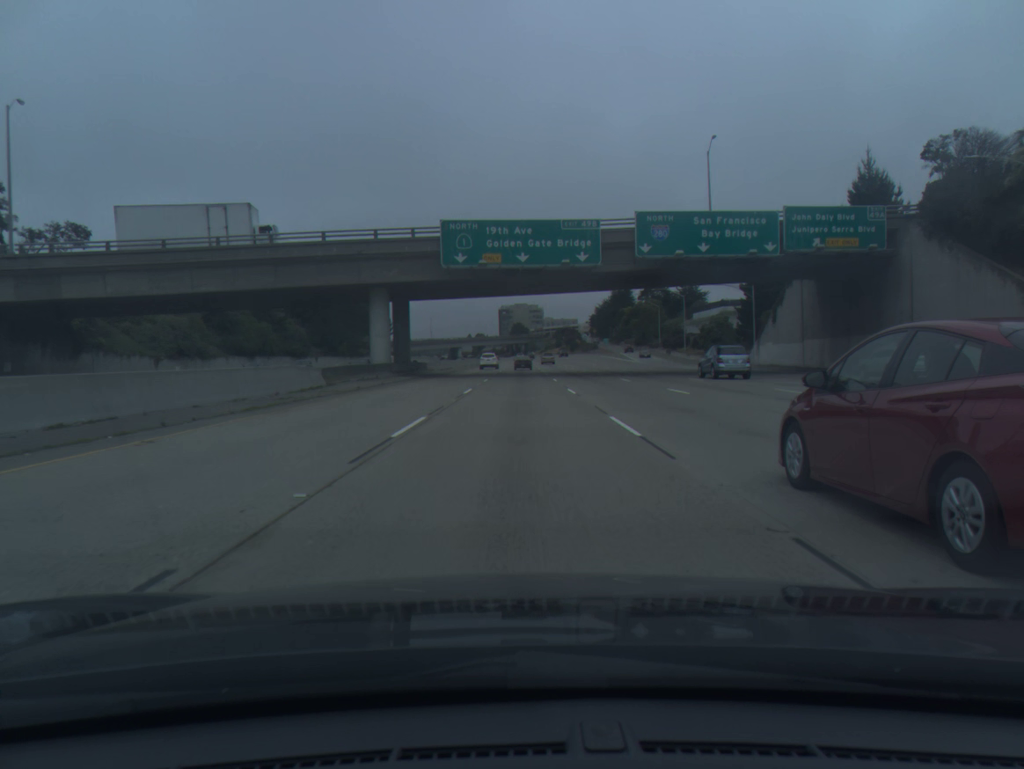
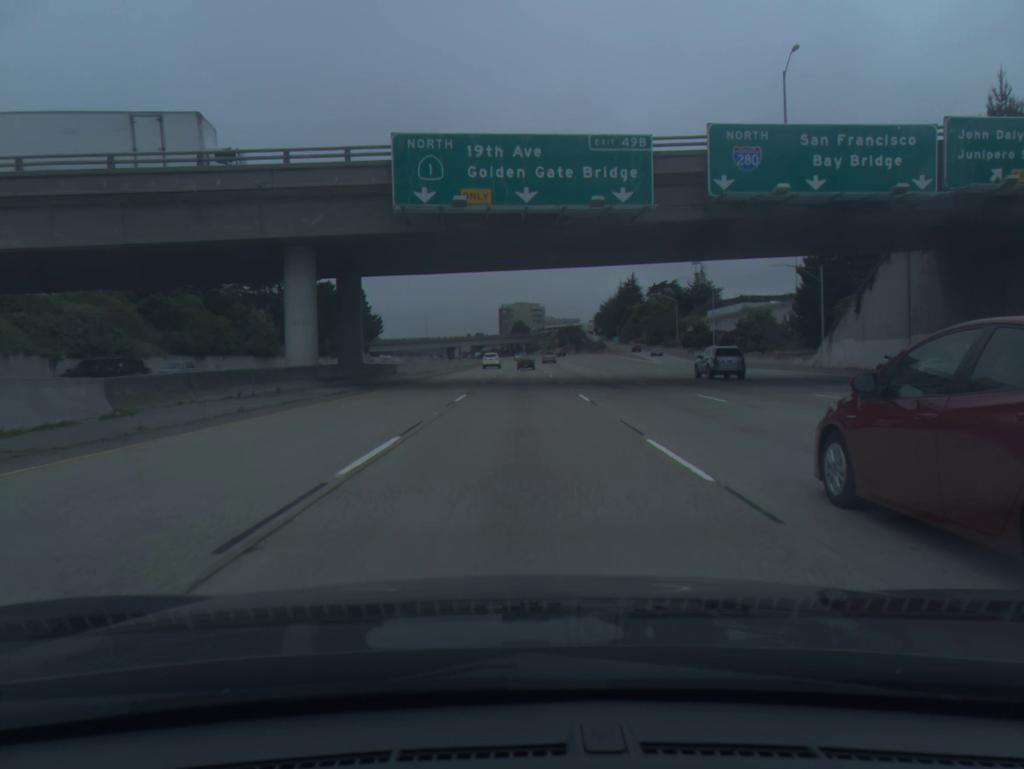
(0.0, +18.5) m; 0°
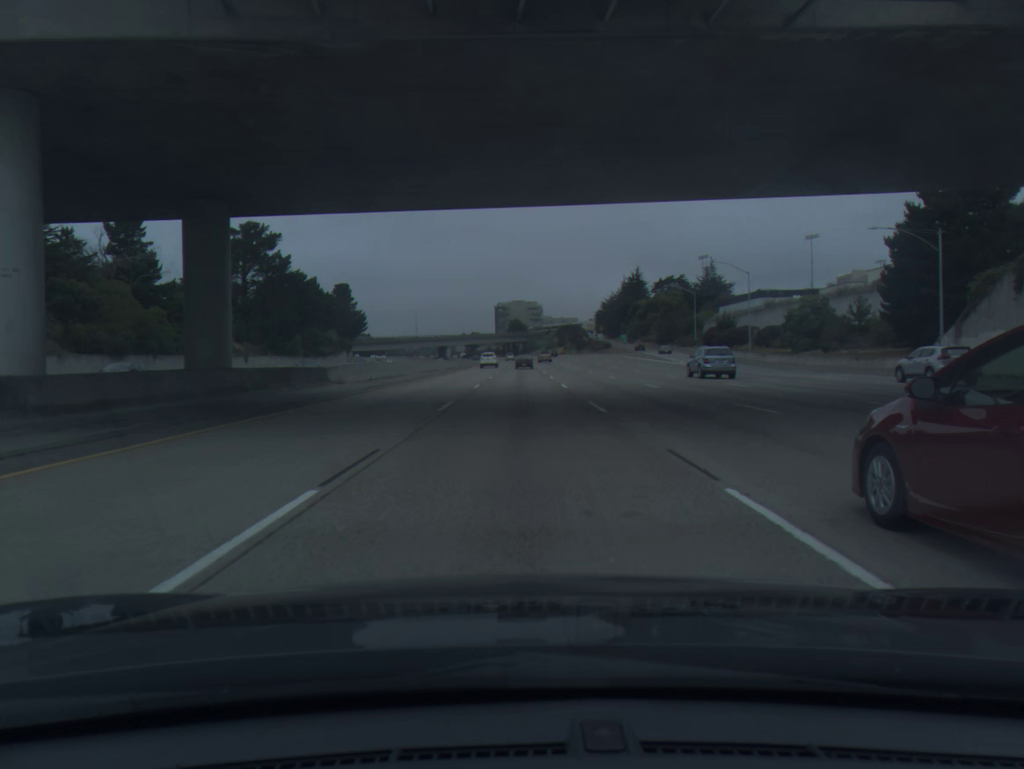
(0.0, +18.5) m; 0°
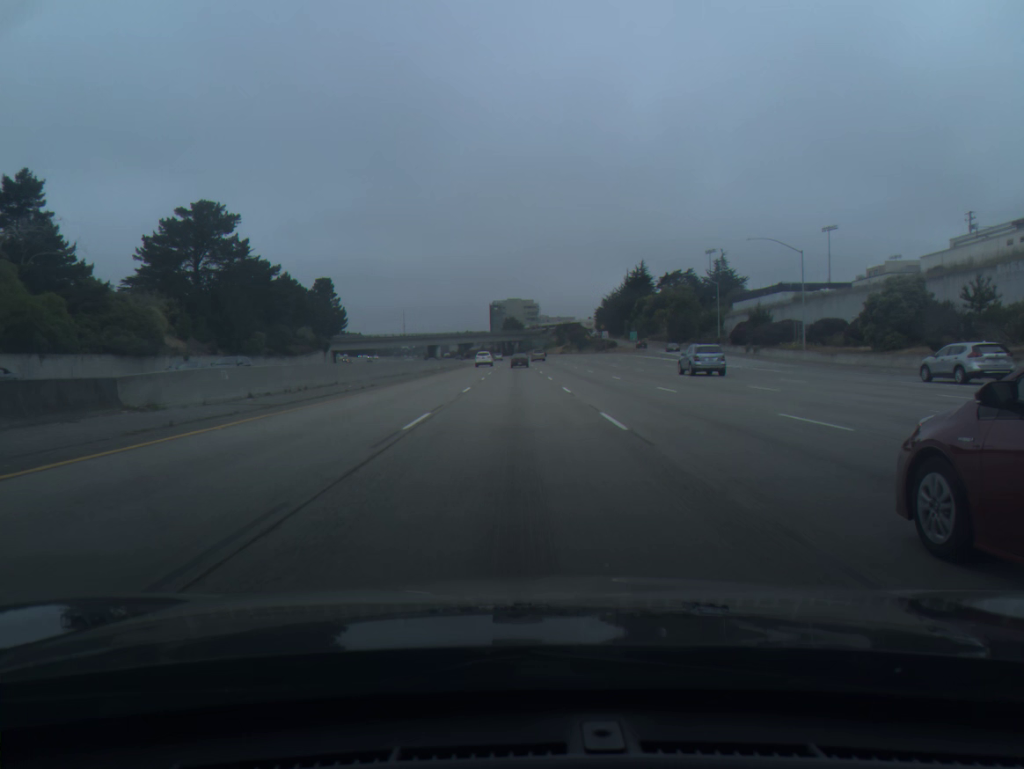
(0.0, +18.6) m; 0°
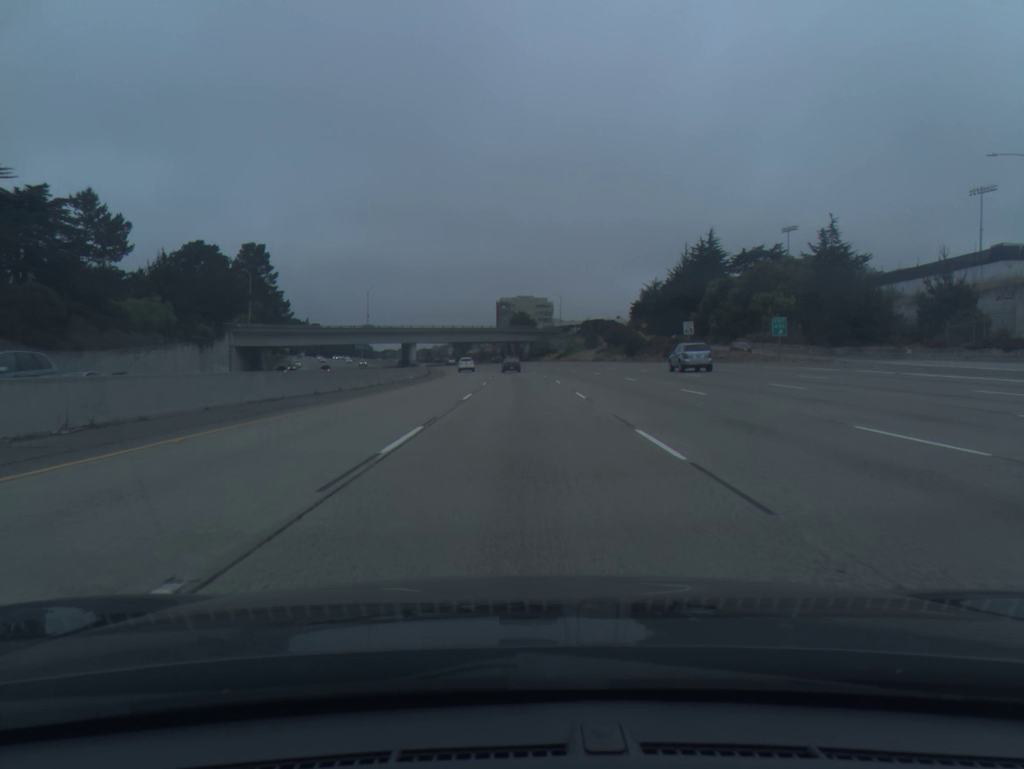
(-0.4, +75.0) m; -1°
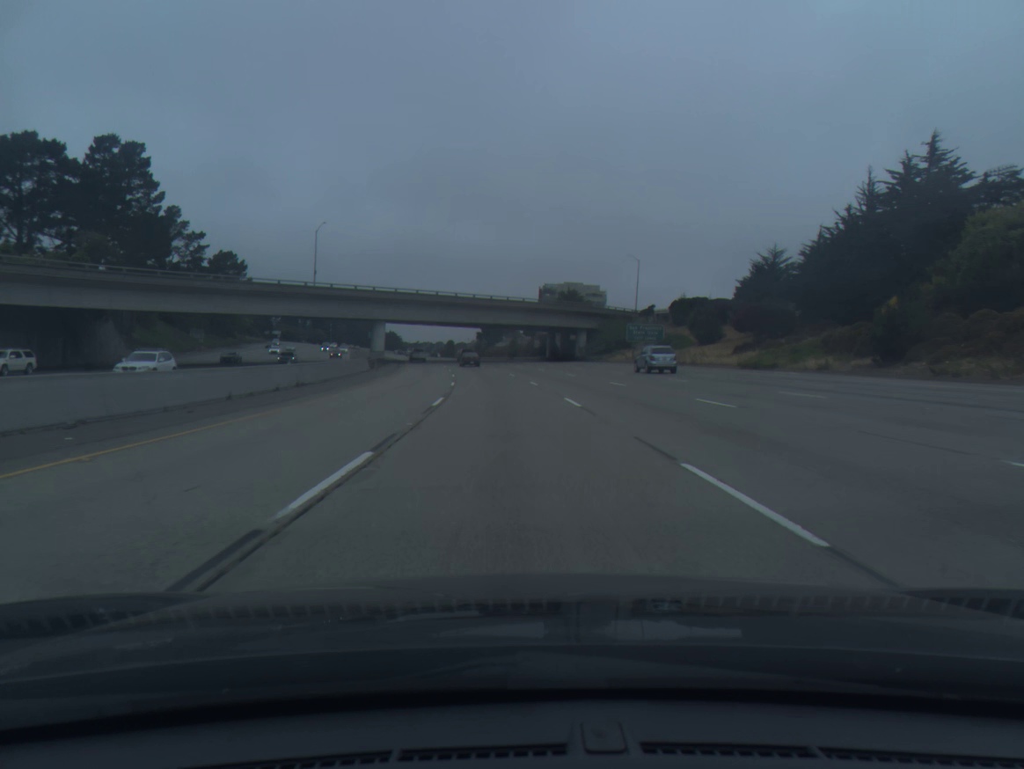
(-1.0, +75.4) m; -3°
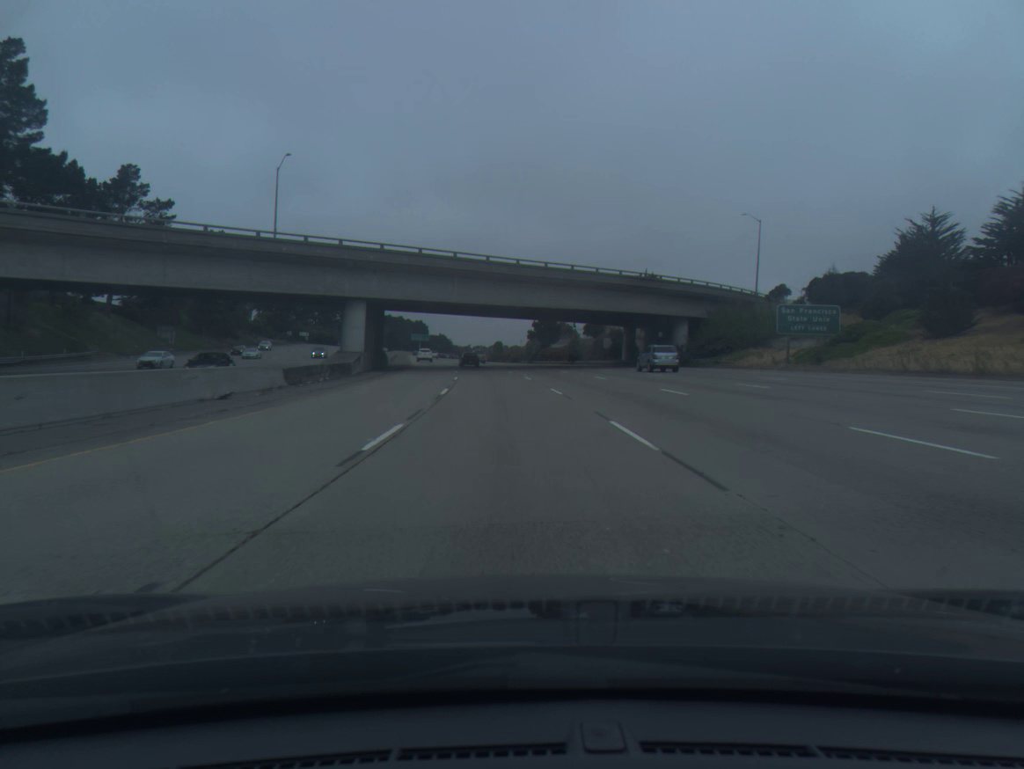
(-1.2, +38.1) m; -4°
